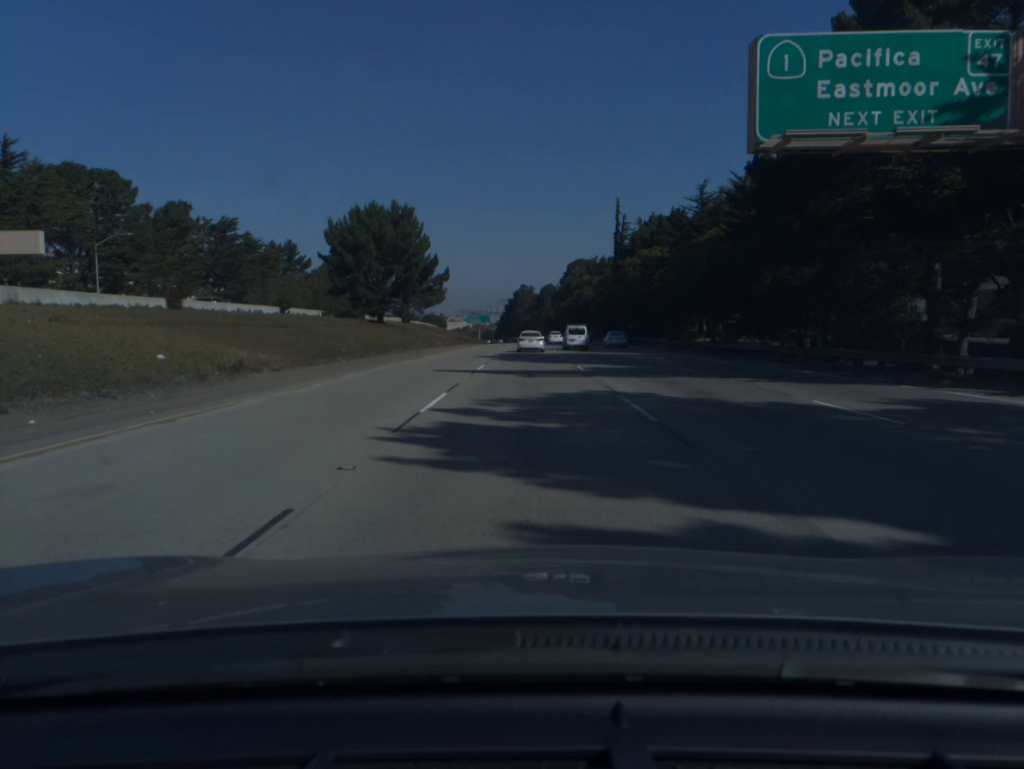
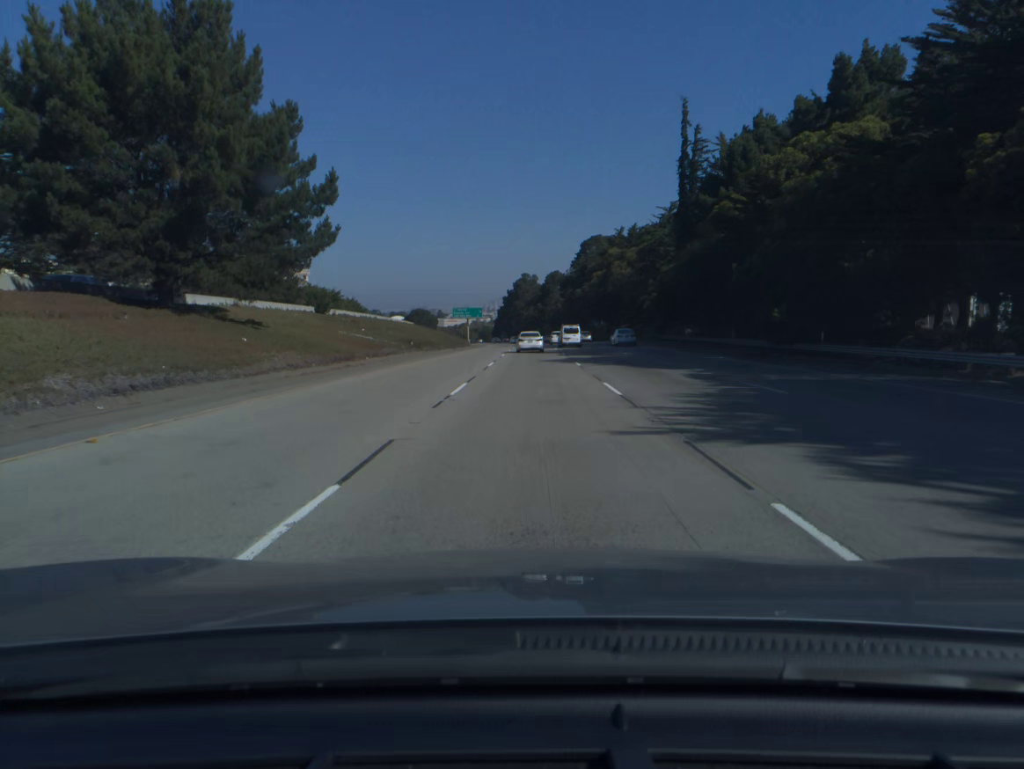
(-0.2, +53.1) m; 0°
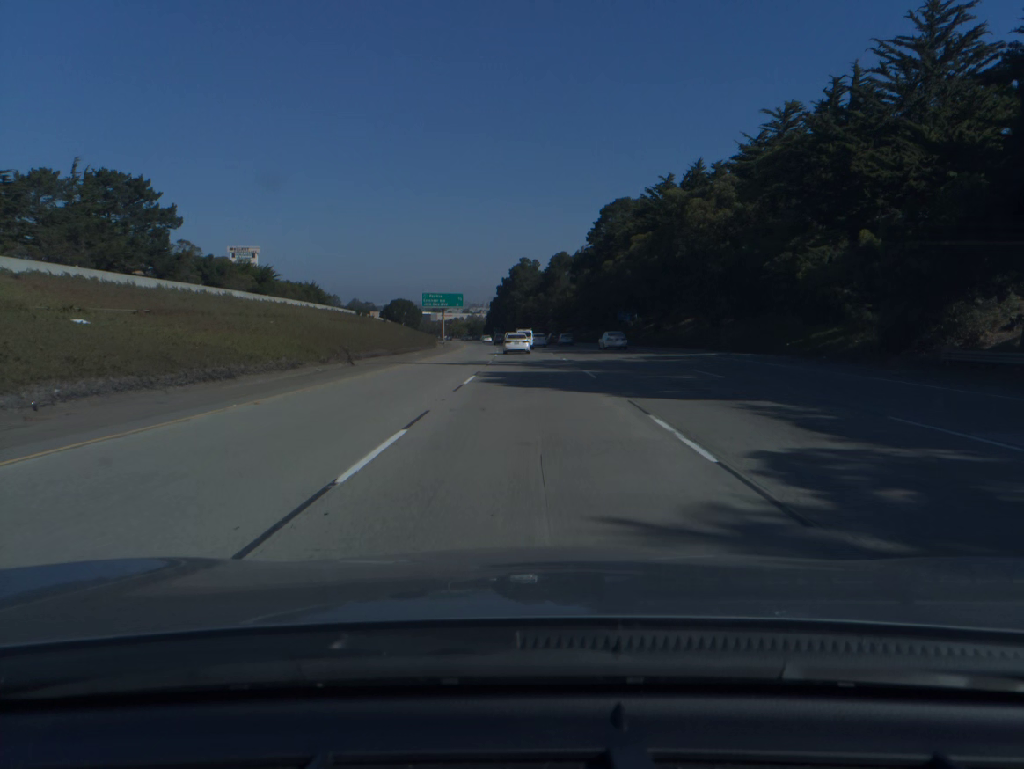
(+0.1, +52.7) m; 0°
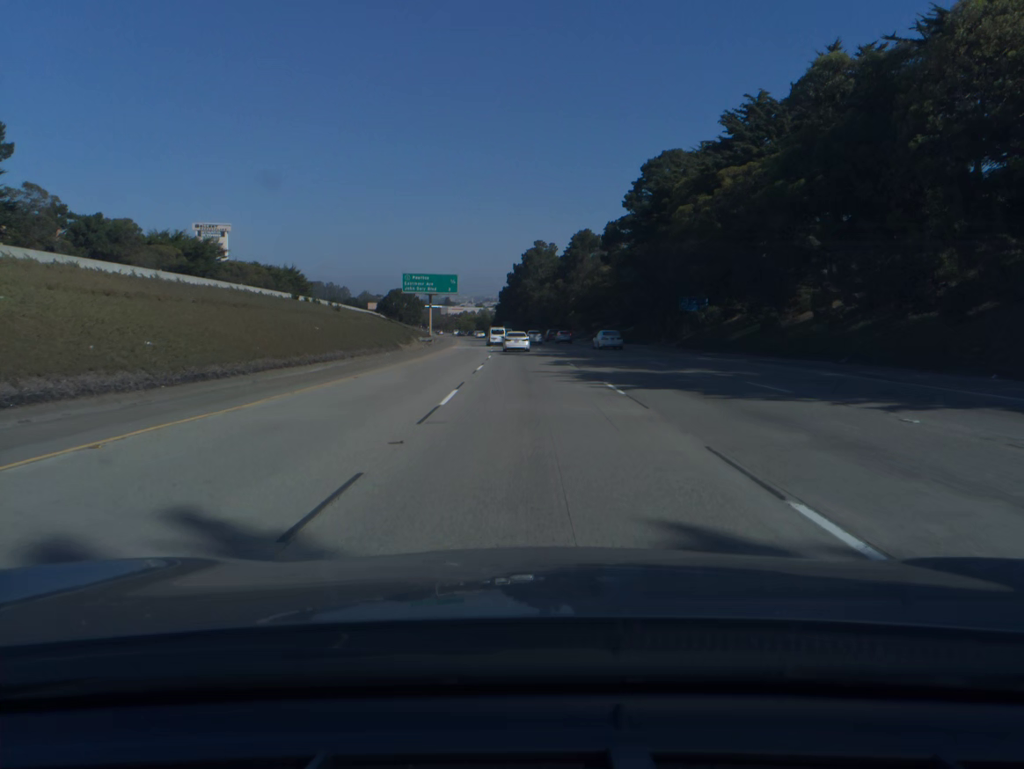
(-0.2, +35.0) m; -1°
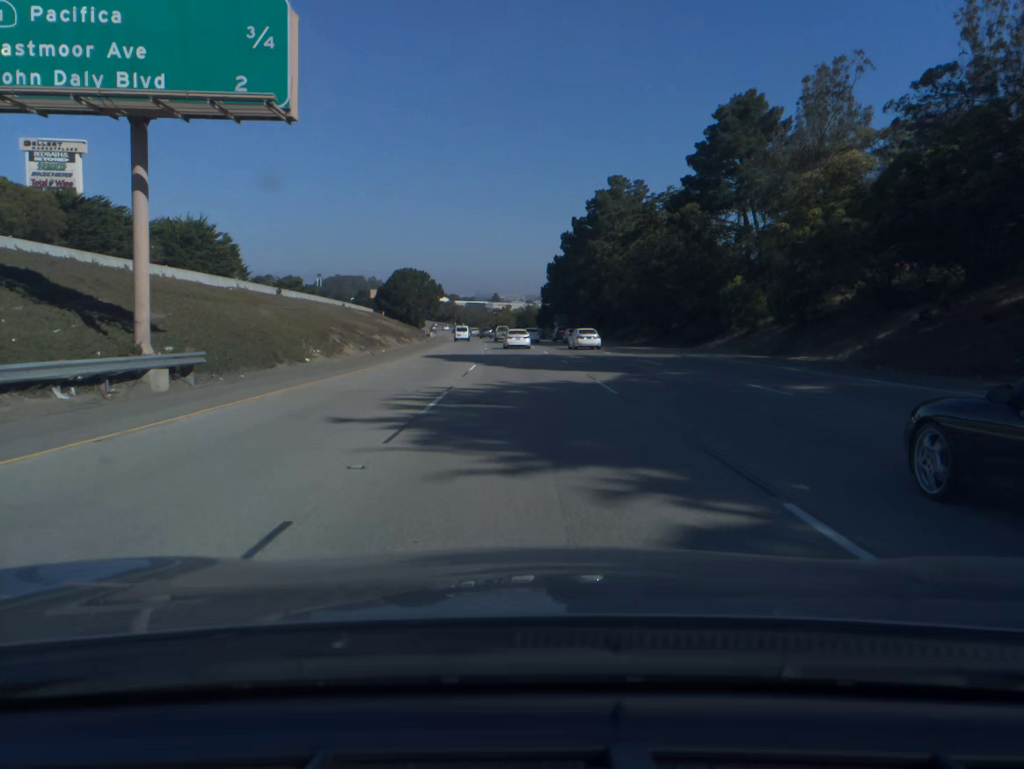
(-2.7, +87.7) m; -4°
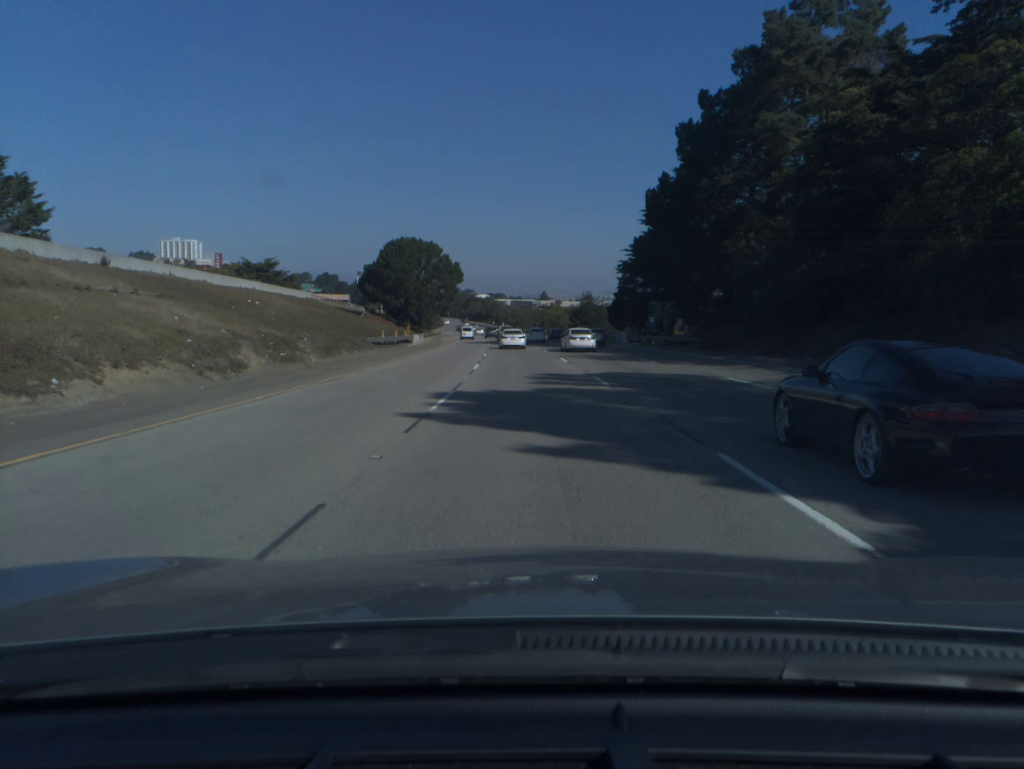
(-2.2, +70.6) m; -3°
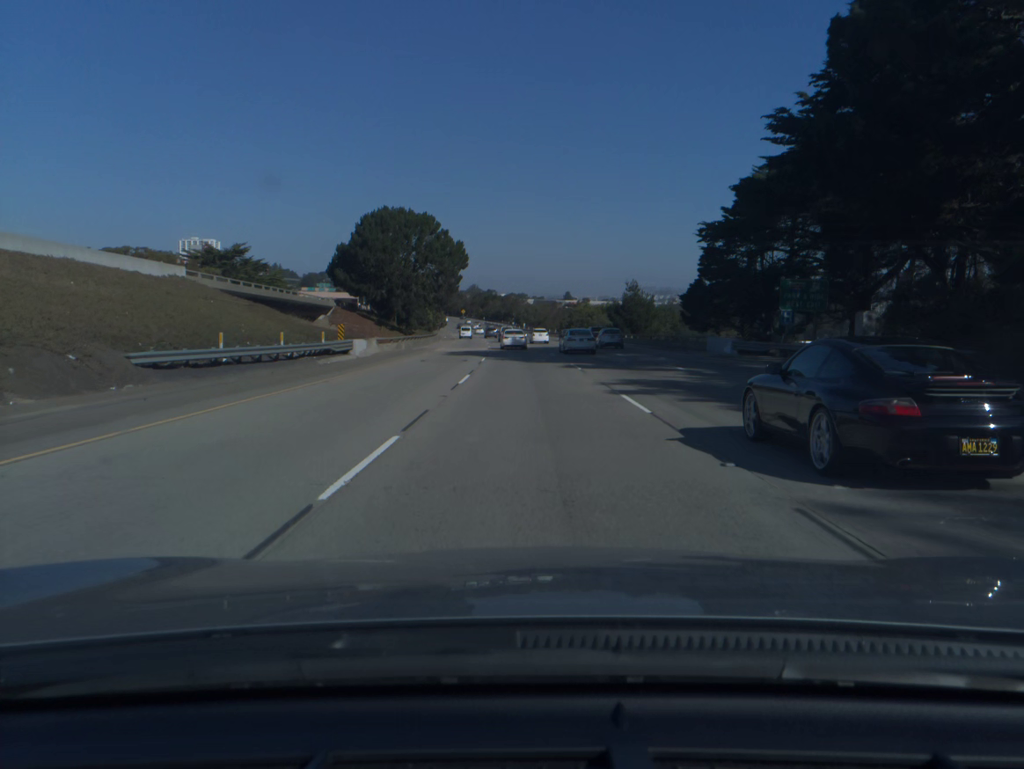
(-0.6, +35.3) m; -2°
